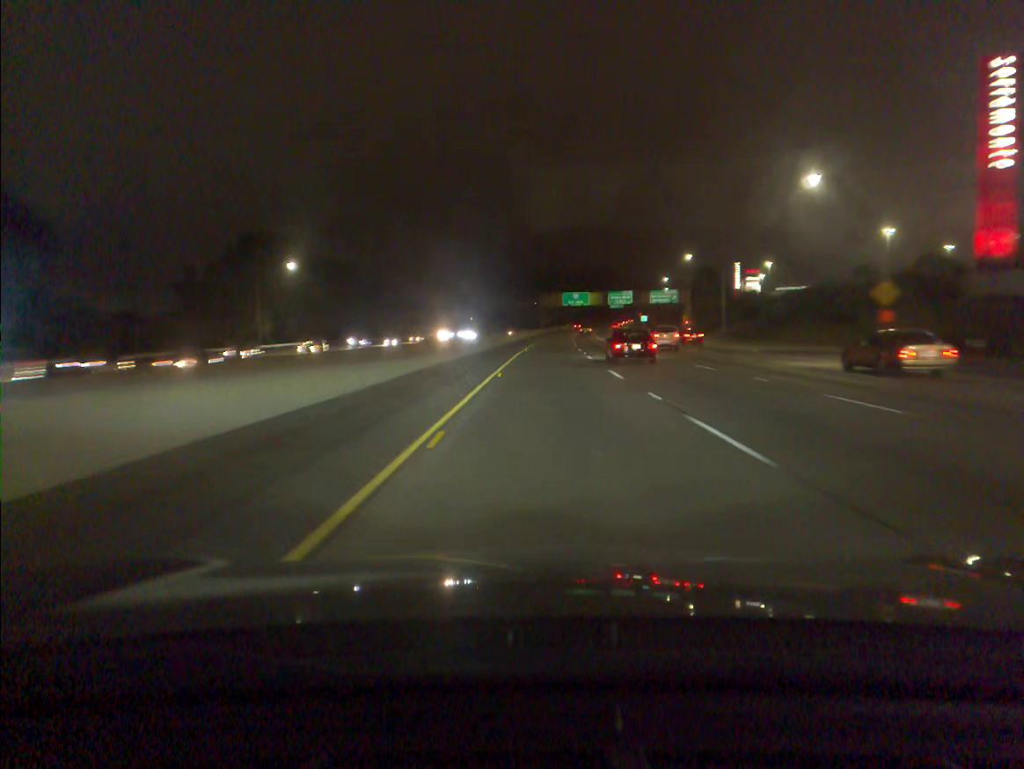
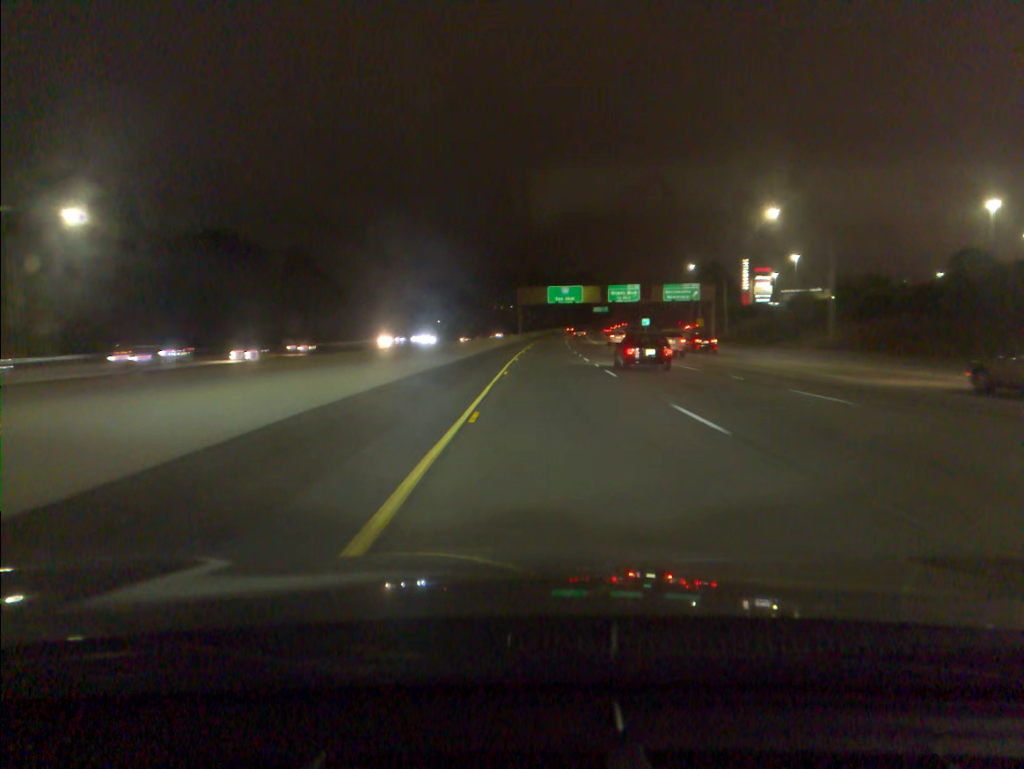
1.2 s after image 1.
(+0.5, +41.0) m; +2°
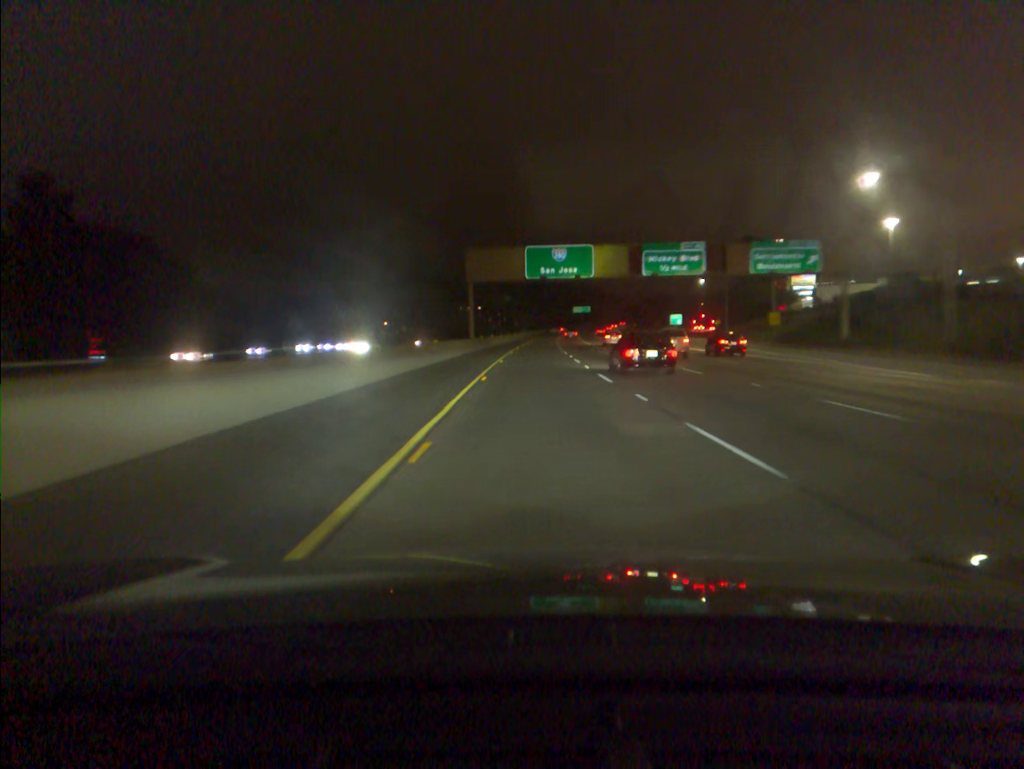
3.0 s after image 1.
(+1.4, +62.1) m; +2°
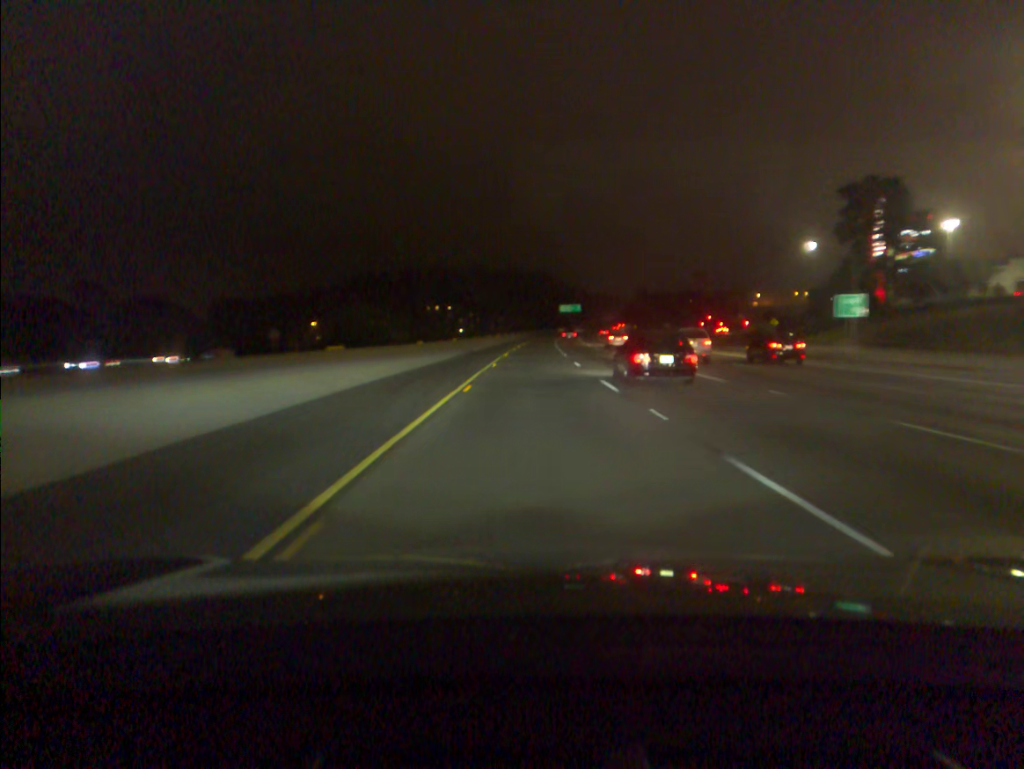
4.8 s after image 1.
(+0.8, +62.6) m; +2°
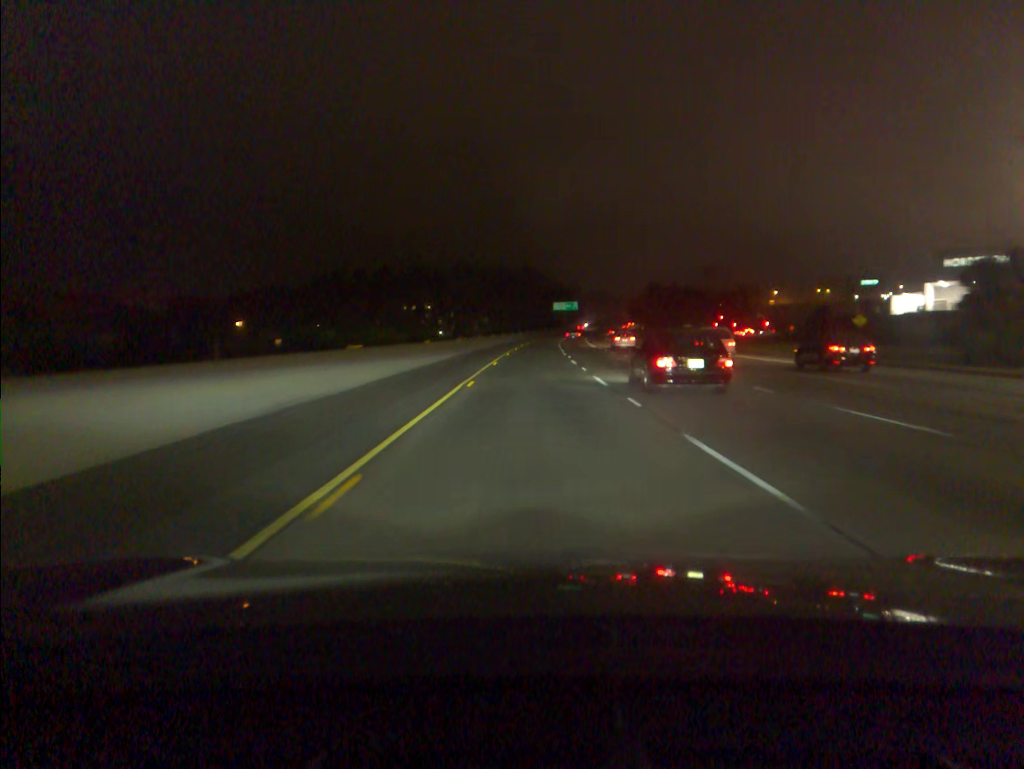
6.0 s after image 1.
(+0.4, +42.0) m; +1°
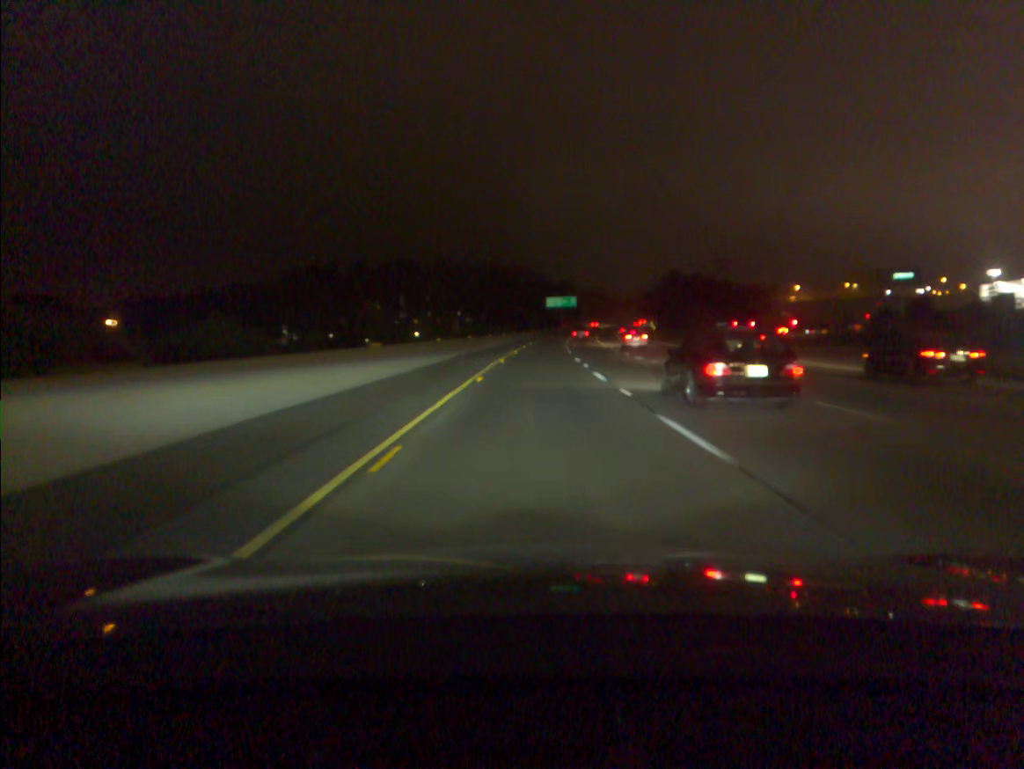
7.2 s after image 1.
(+0.3, +41.9) m; +1°
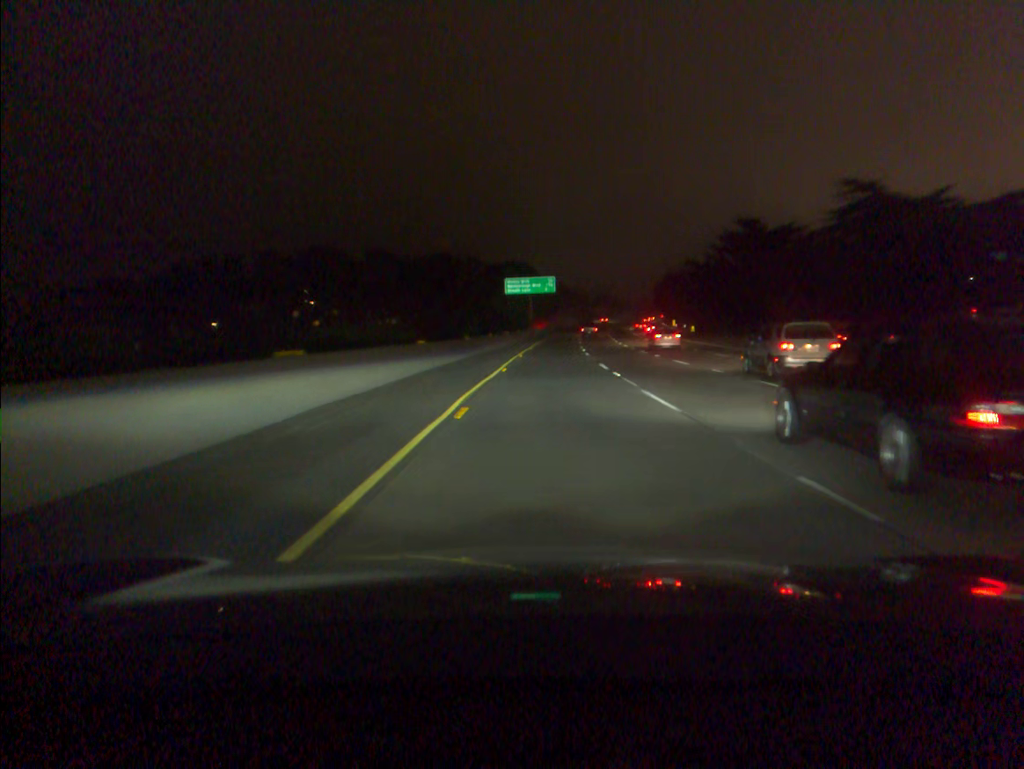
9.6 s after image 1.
(+2.0, +82.8) m; +3°
